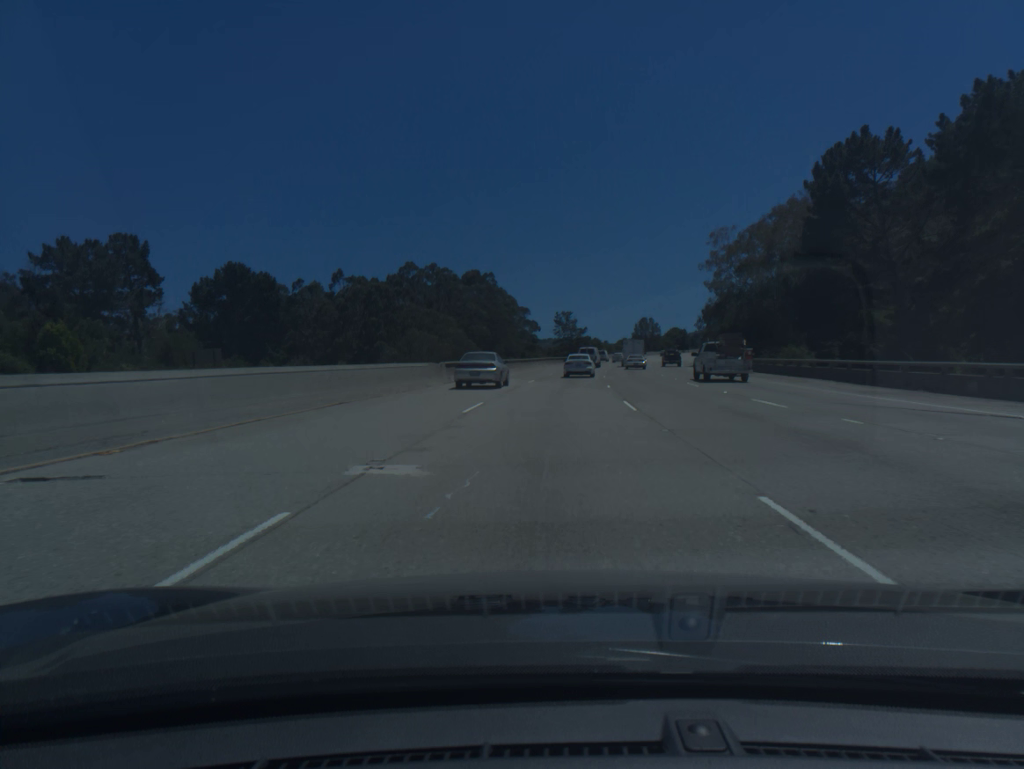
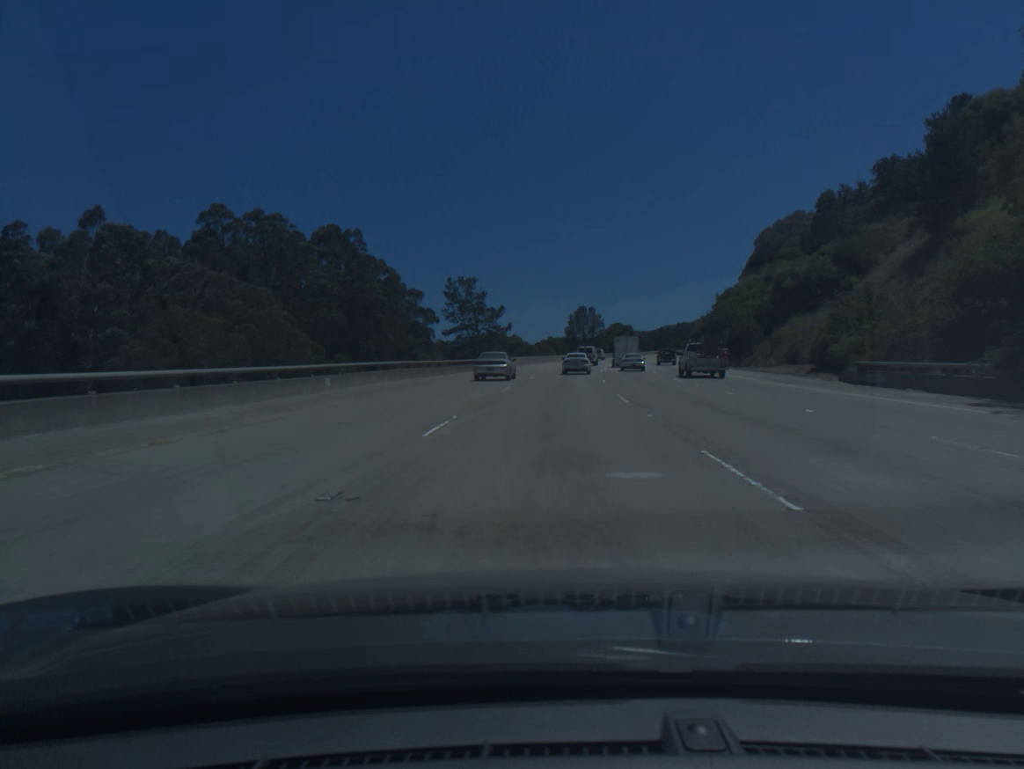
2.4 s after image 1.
(+3.4, +69.2) m; +6°
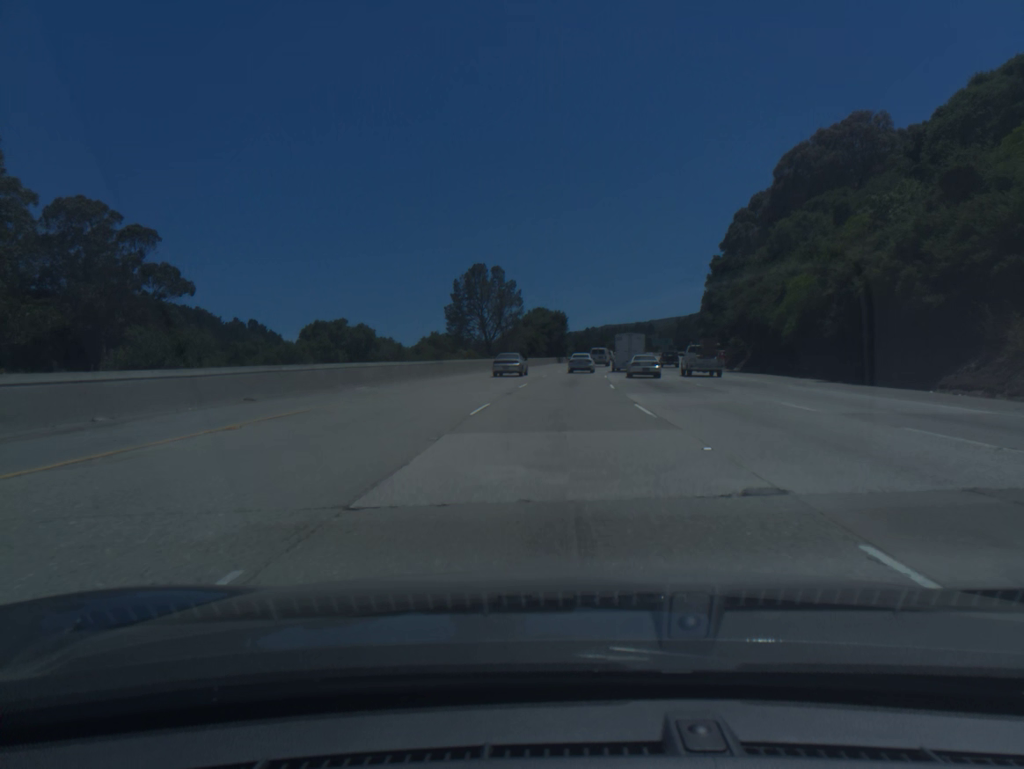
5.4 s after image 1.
(+4.9, +86.4) m; +7°
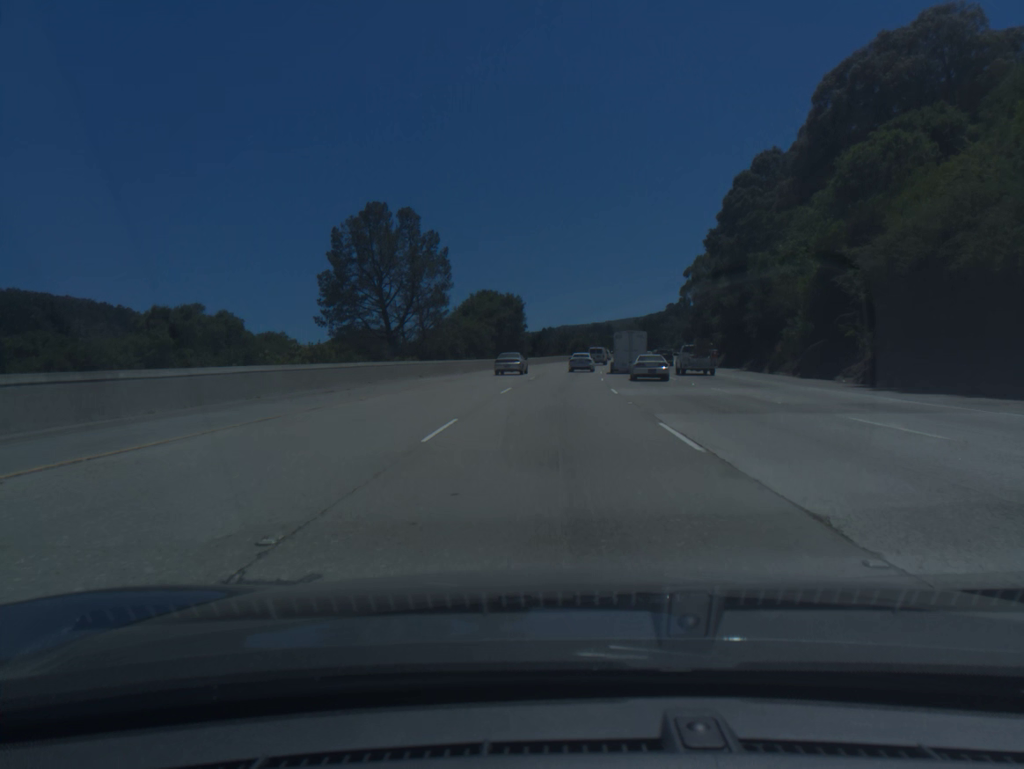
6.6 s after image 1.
(+0.9, +34.5) m; +3°
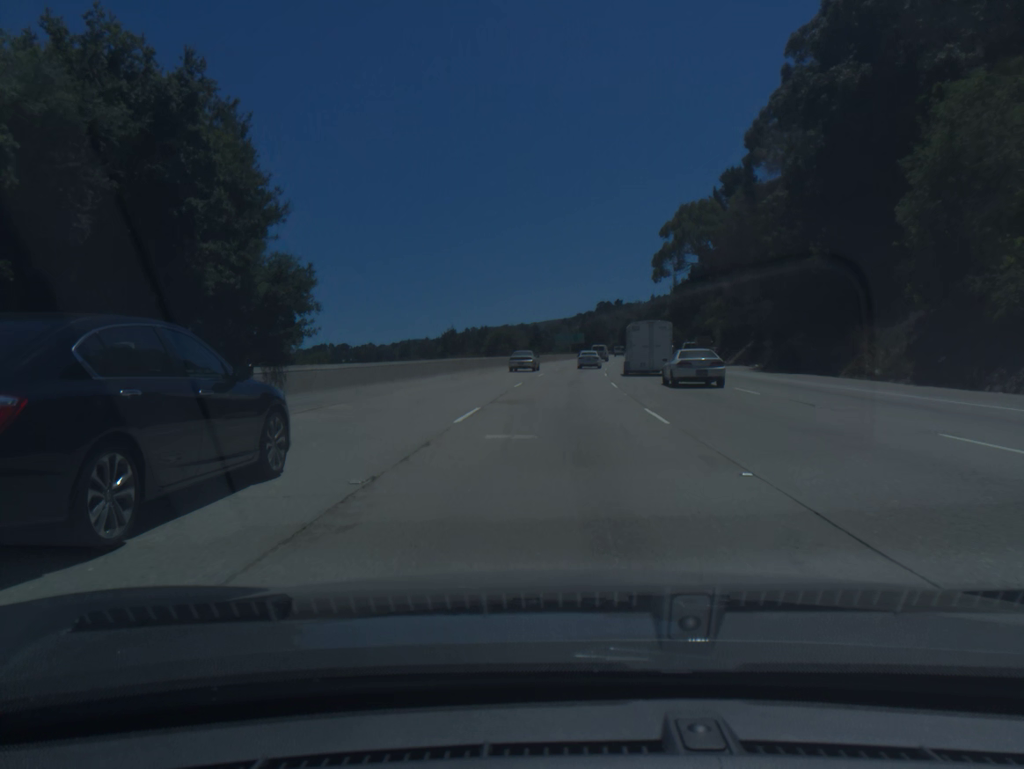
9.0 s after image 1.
(+3.2, +69.4) m; +5°
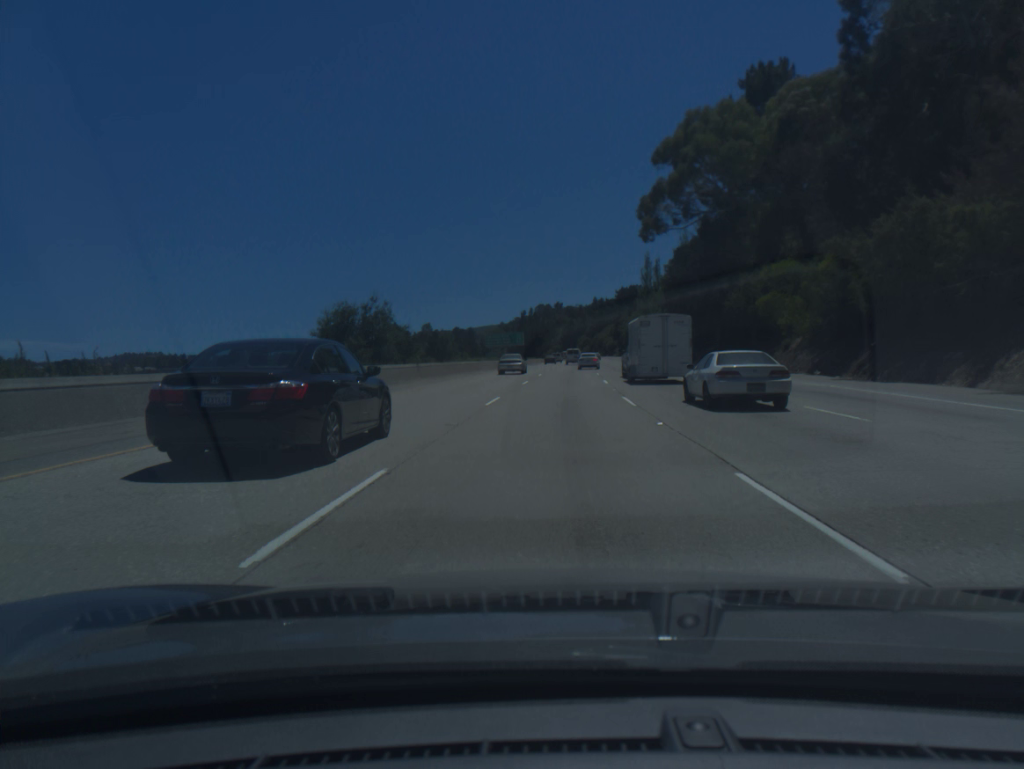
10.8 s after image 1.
(+2.1, +52.7) m; +5°
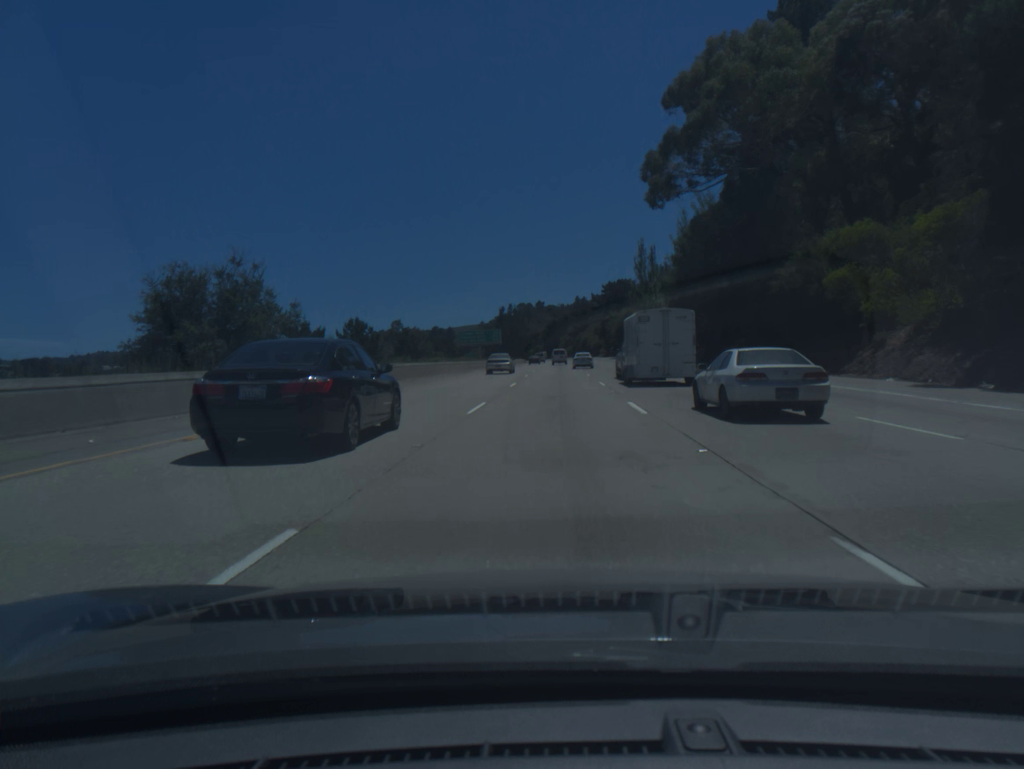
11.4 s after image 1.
(+0.2, +17.8) m; +1°
